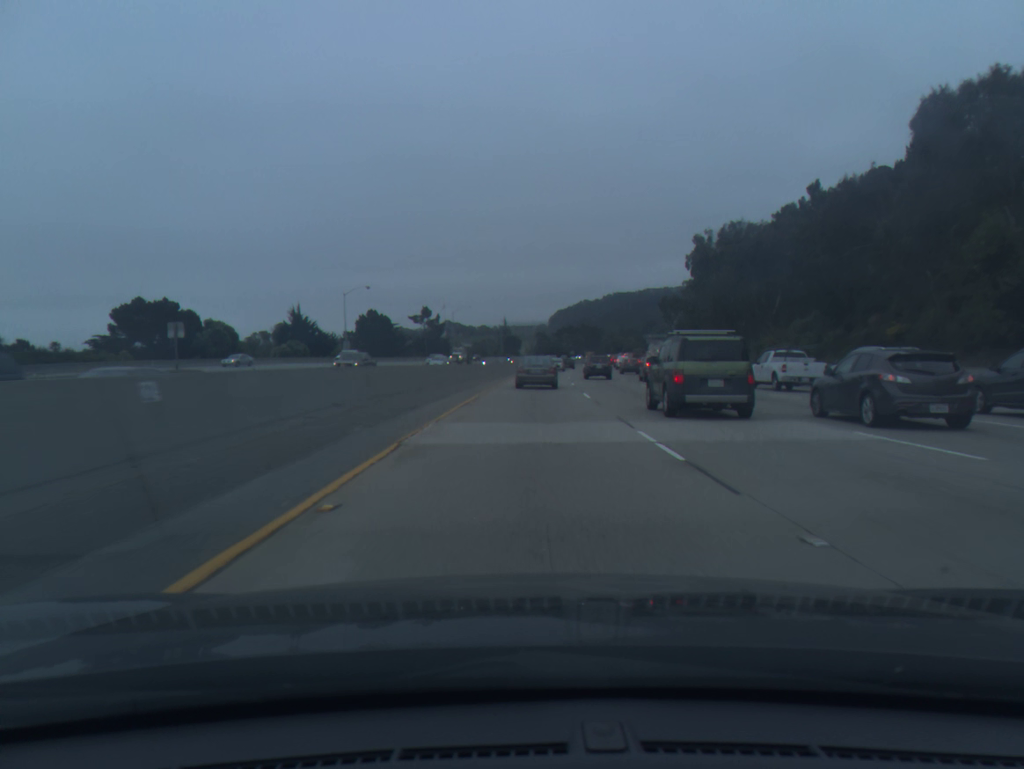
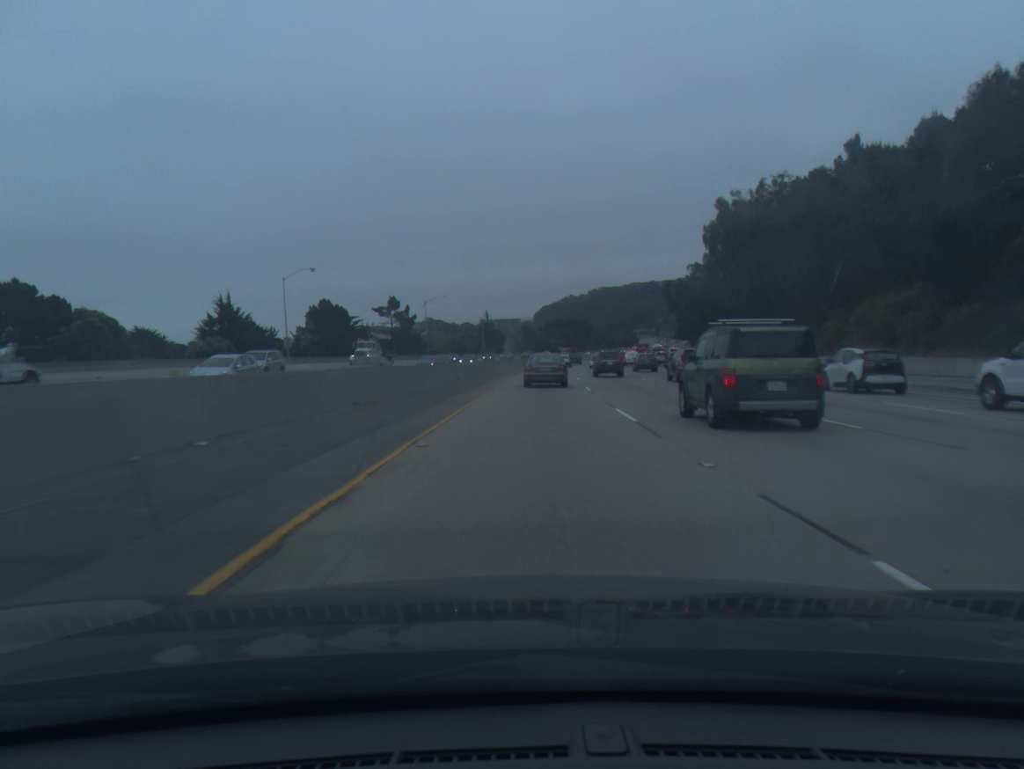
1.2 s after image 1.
(+0.2, +24.7) m; +1°
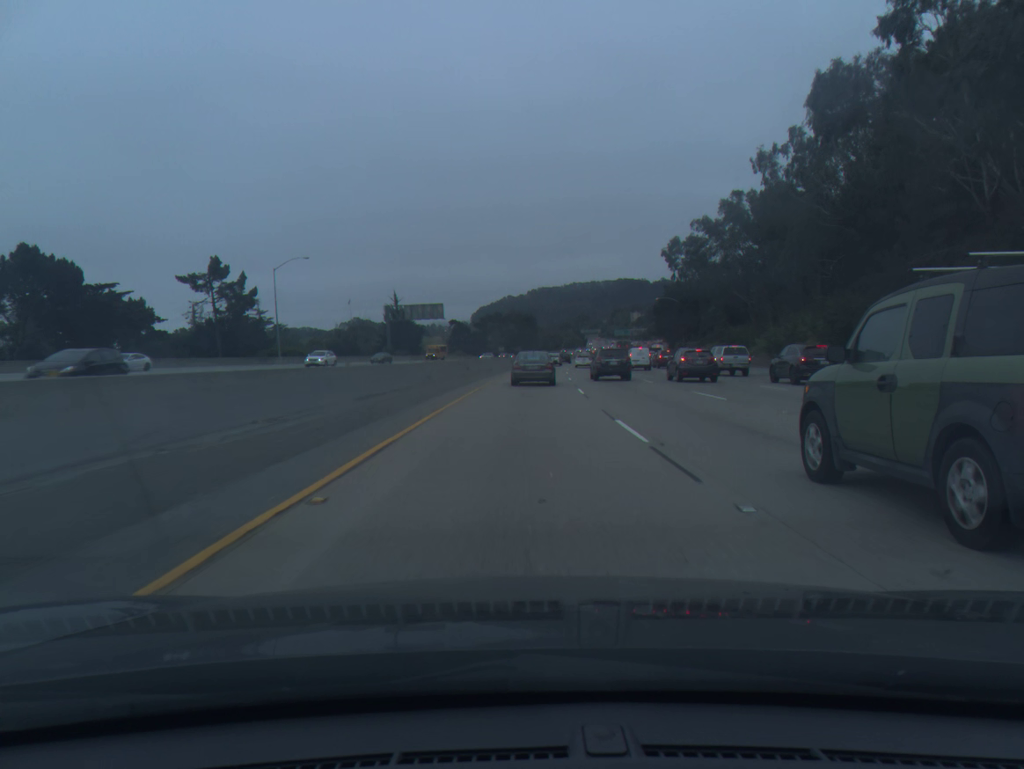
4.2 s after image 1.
(+2.5, +62.8) m; +4°
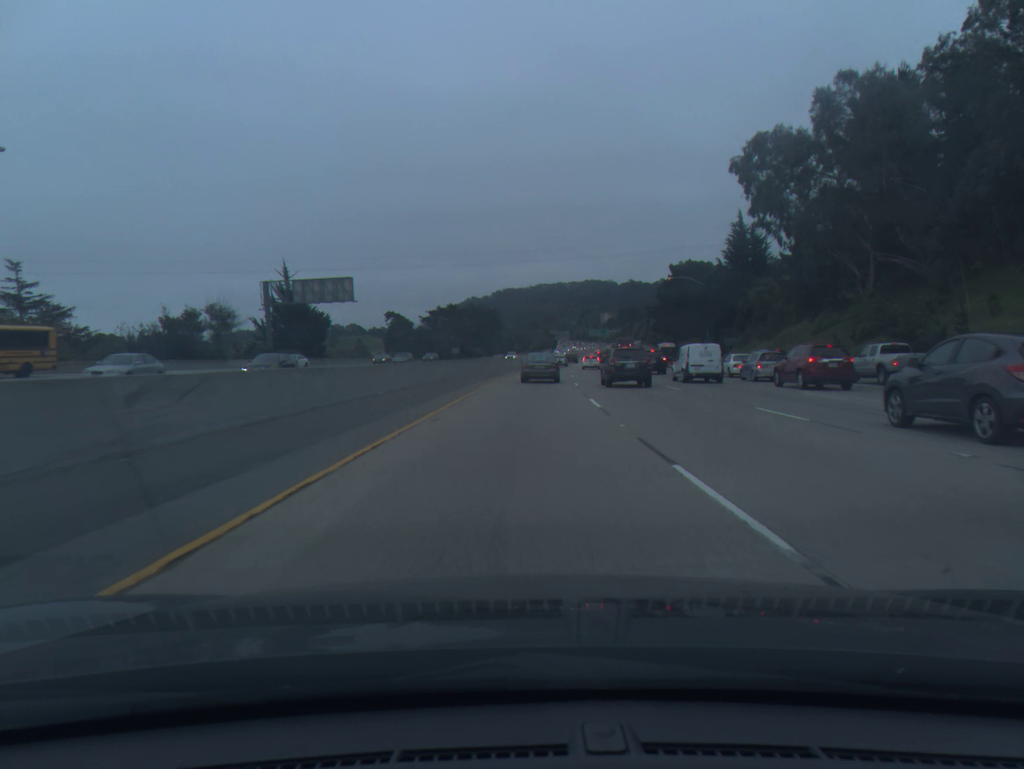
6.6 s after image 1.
(+1.2, +49.7) m; +3°
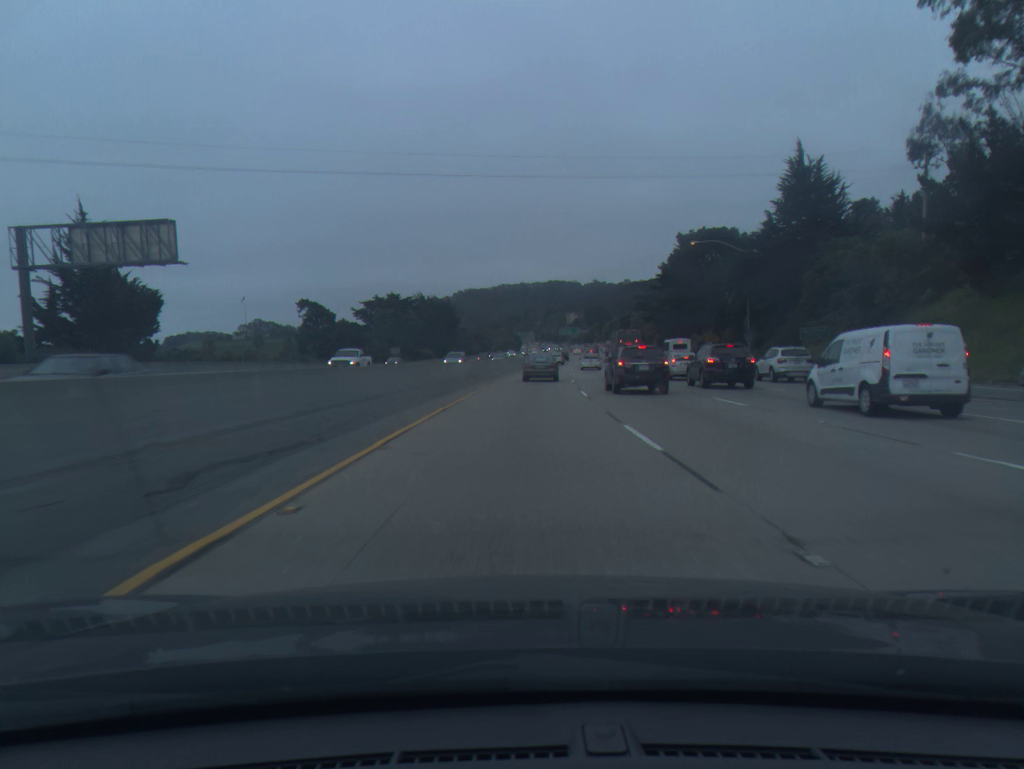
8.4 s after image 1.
(+0.8, +38.2) m; +3°
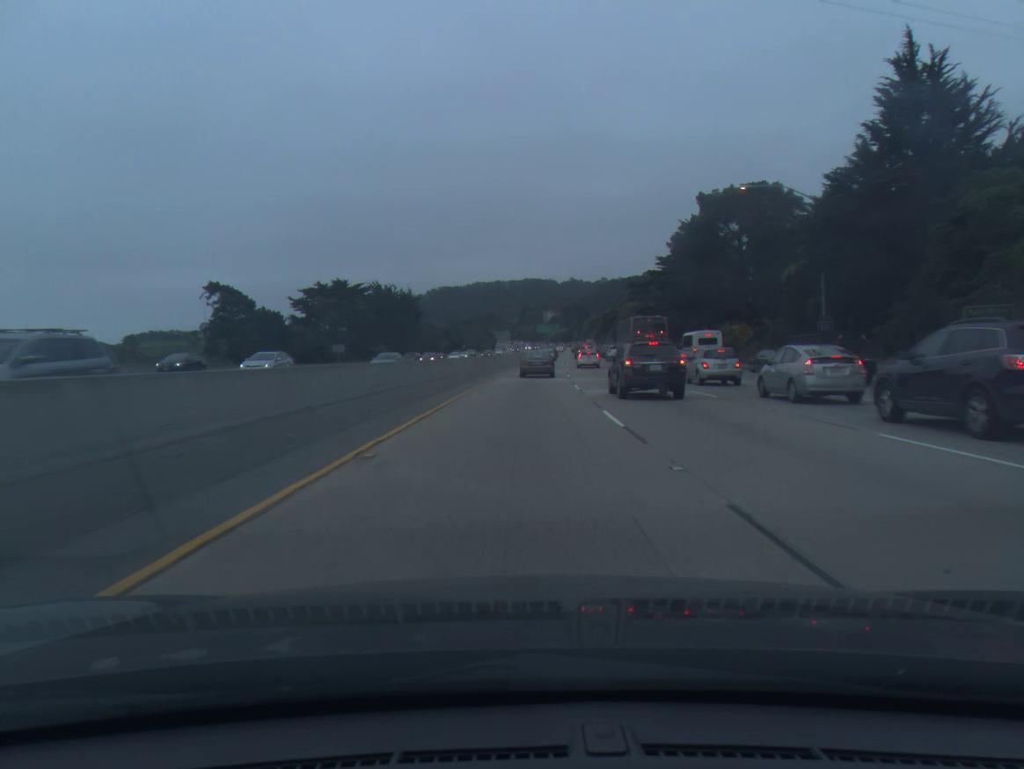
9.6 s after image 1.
(+0.4, +25.8) m; +2°
